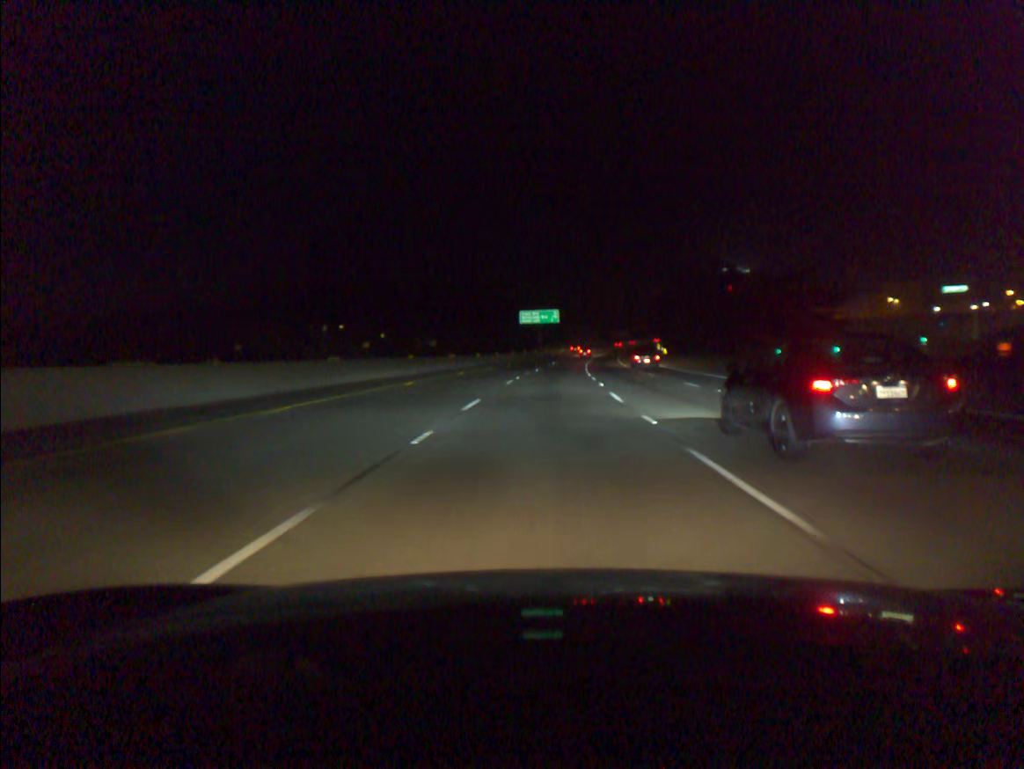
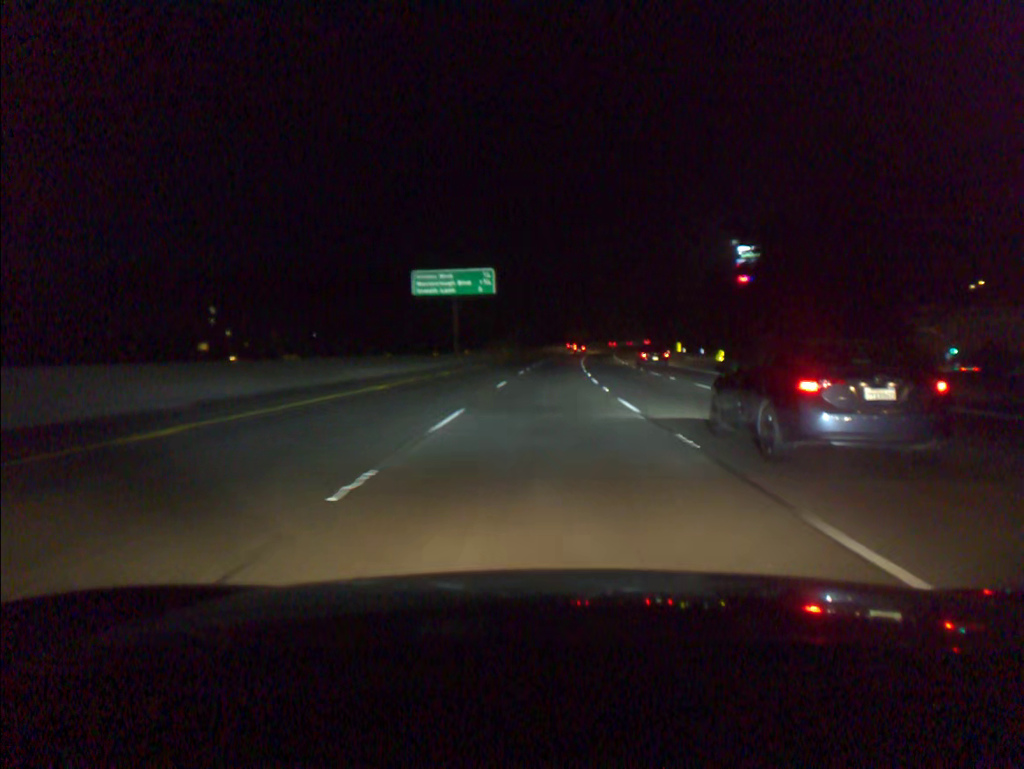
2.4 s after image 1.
(+2.5, +77.5) m; +4°
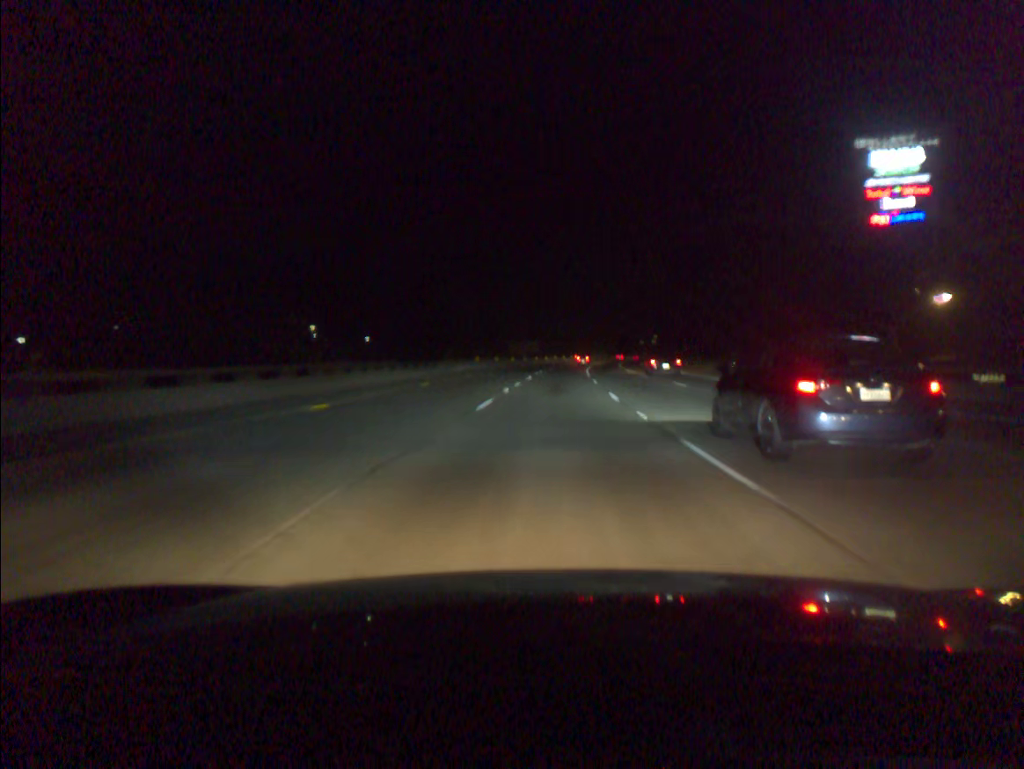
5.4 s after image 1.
(+3.5, +96.5) m; +4°
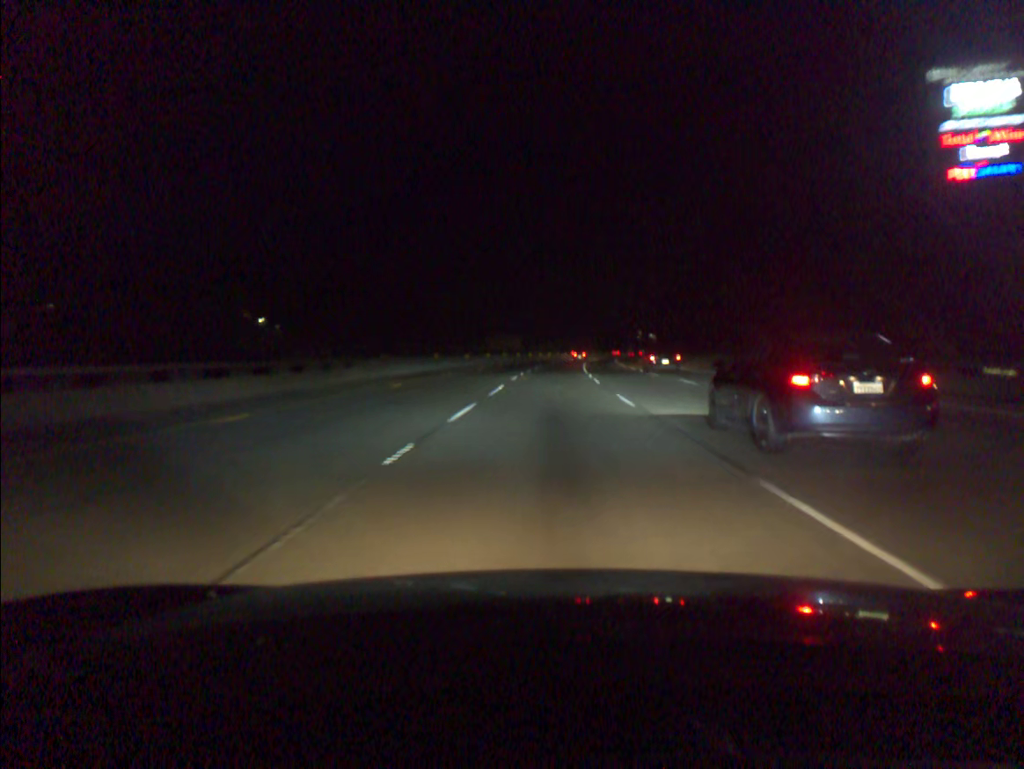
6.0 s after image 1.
(+0.2, +19.3) m; +1°
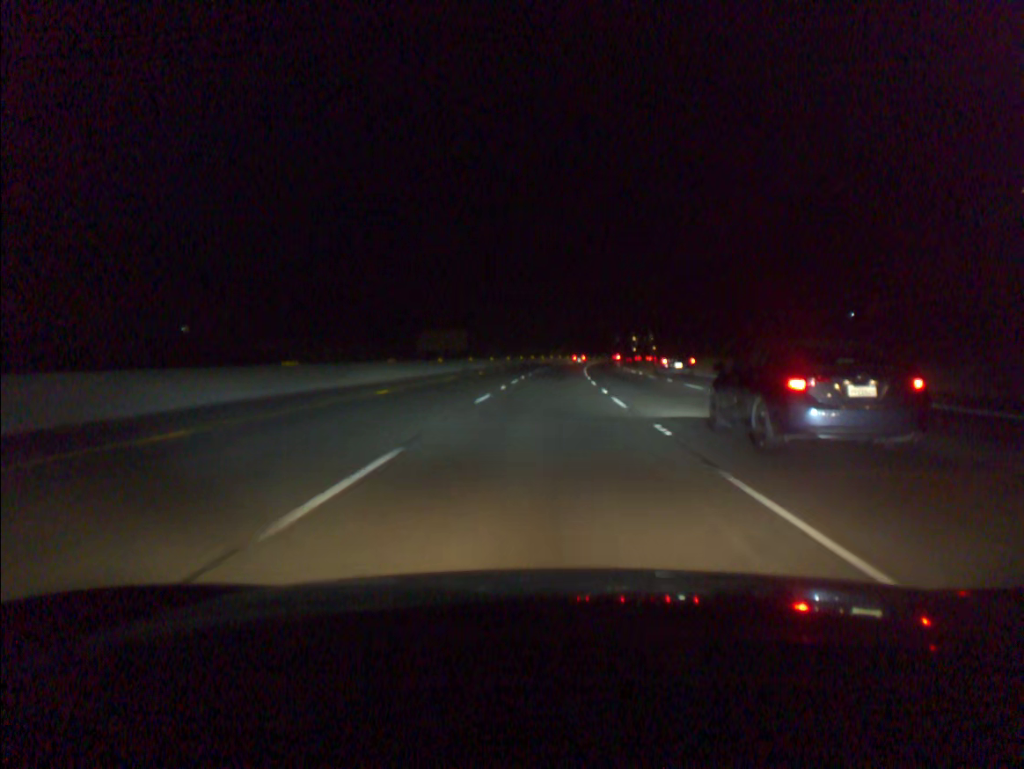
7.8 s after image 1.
(+1.5, +57.7) m; +3°
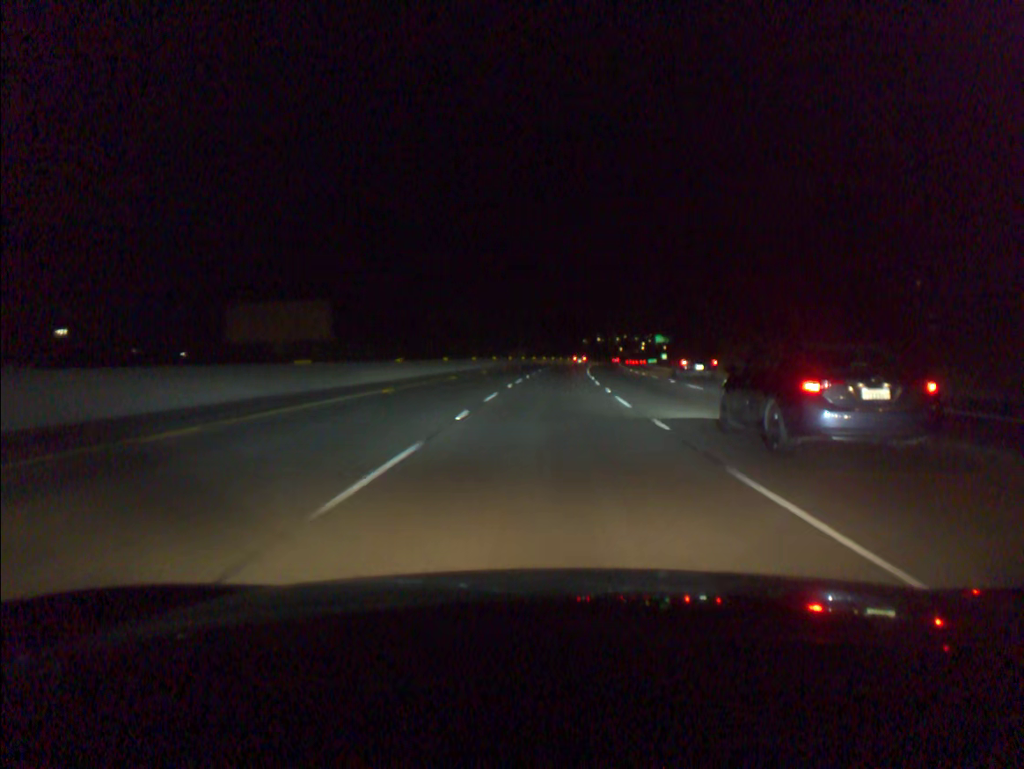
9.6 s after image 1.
(+1.2, +57.8) m; +3°
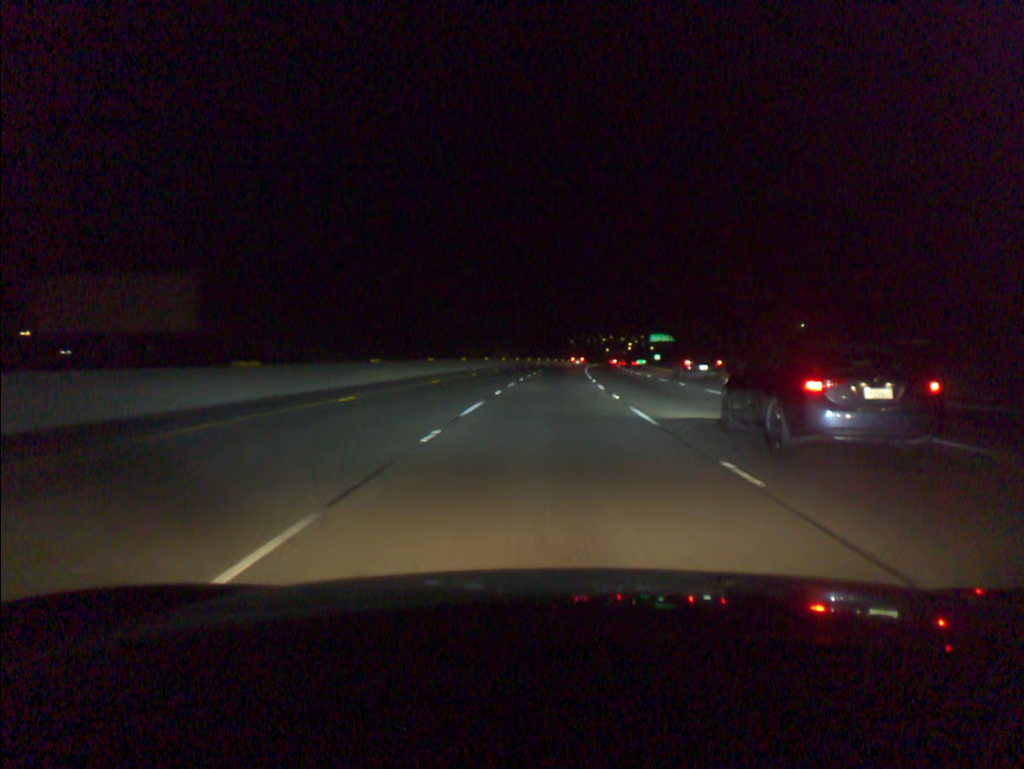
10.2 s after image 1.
(+0.2, +19.3) m; +1°
